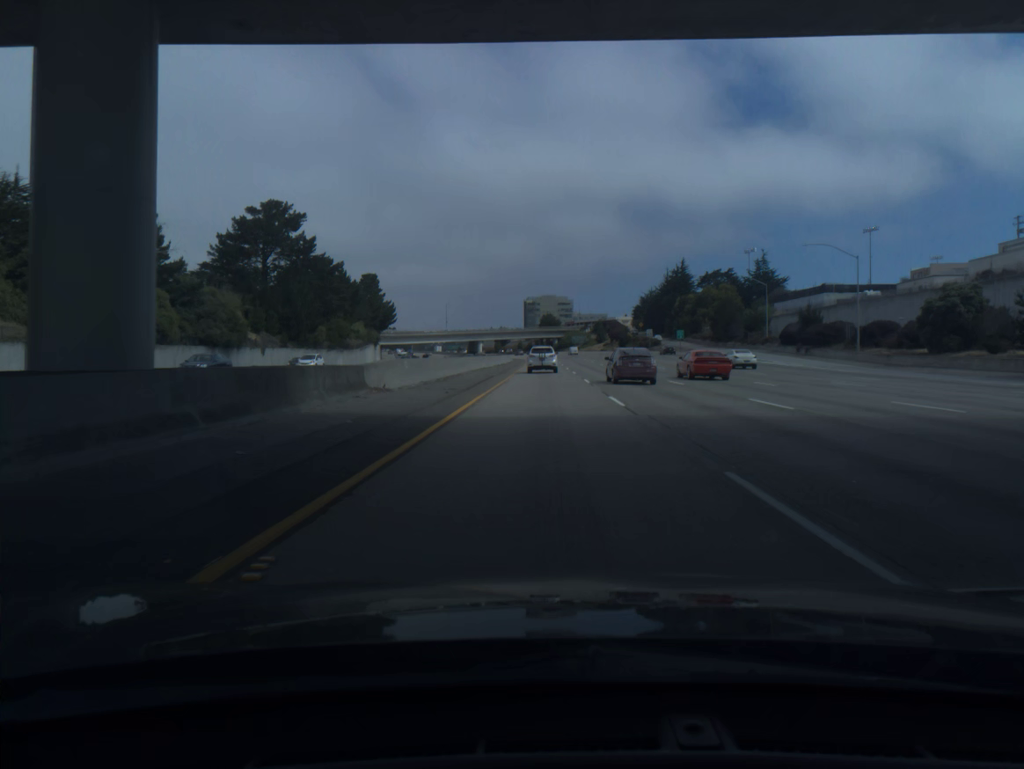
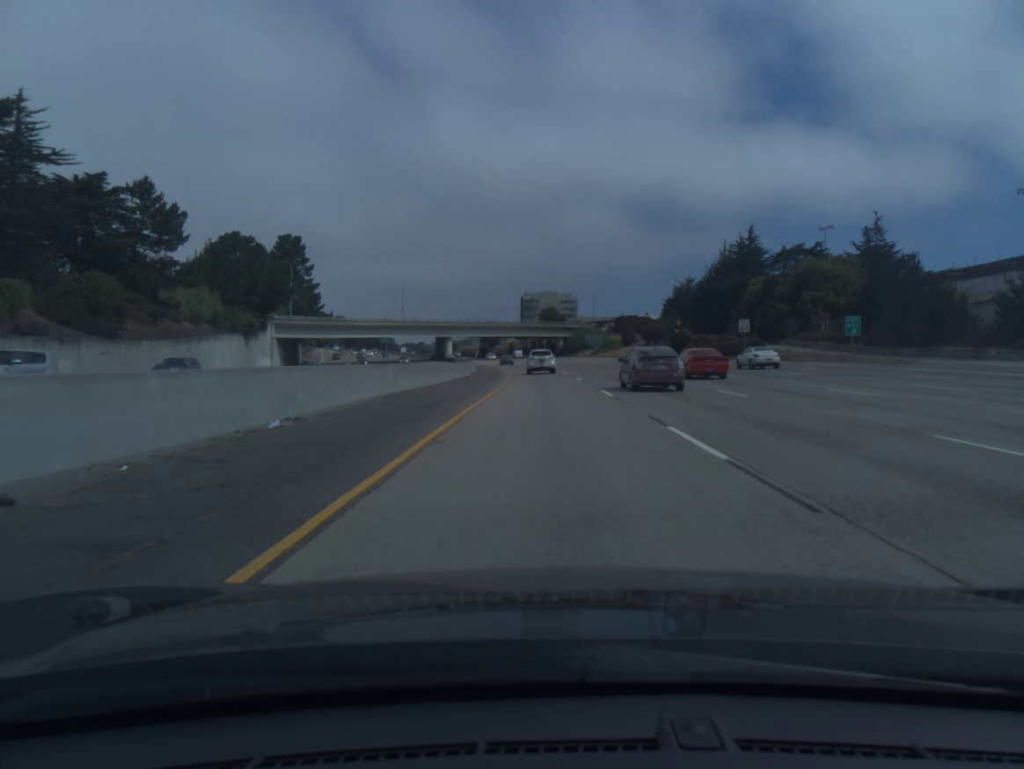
(-0.1, +80.7) m; 0°
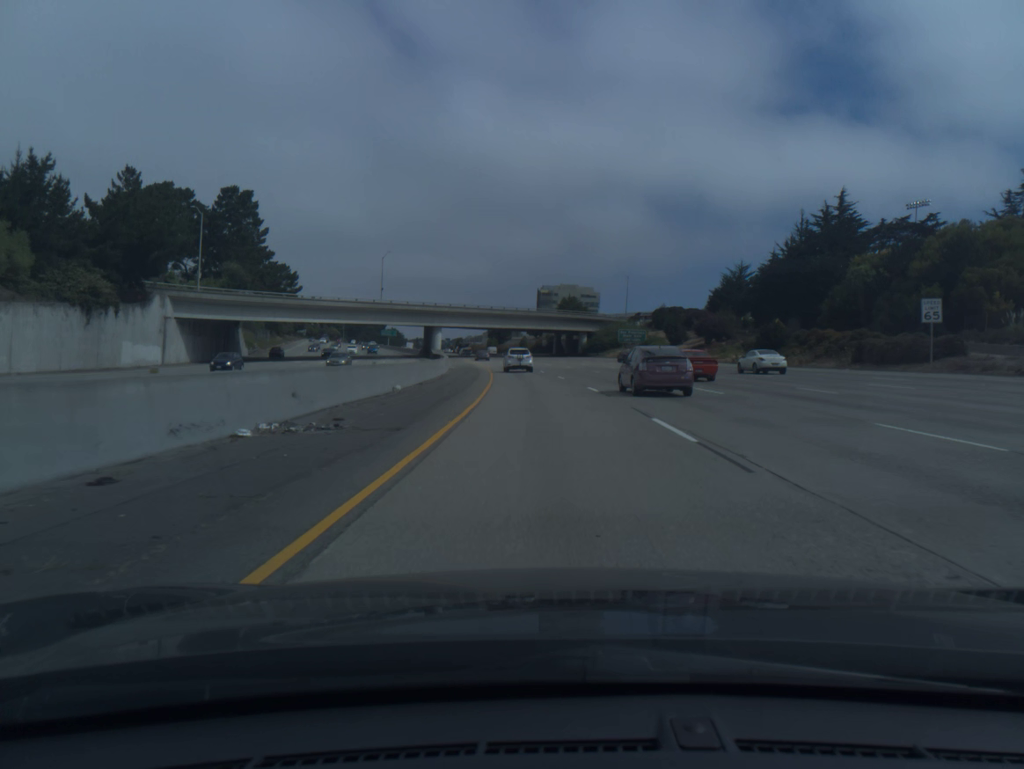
(-0.3, +40.4) m; -1°
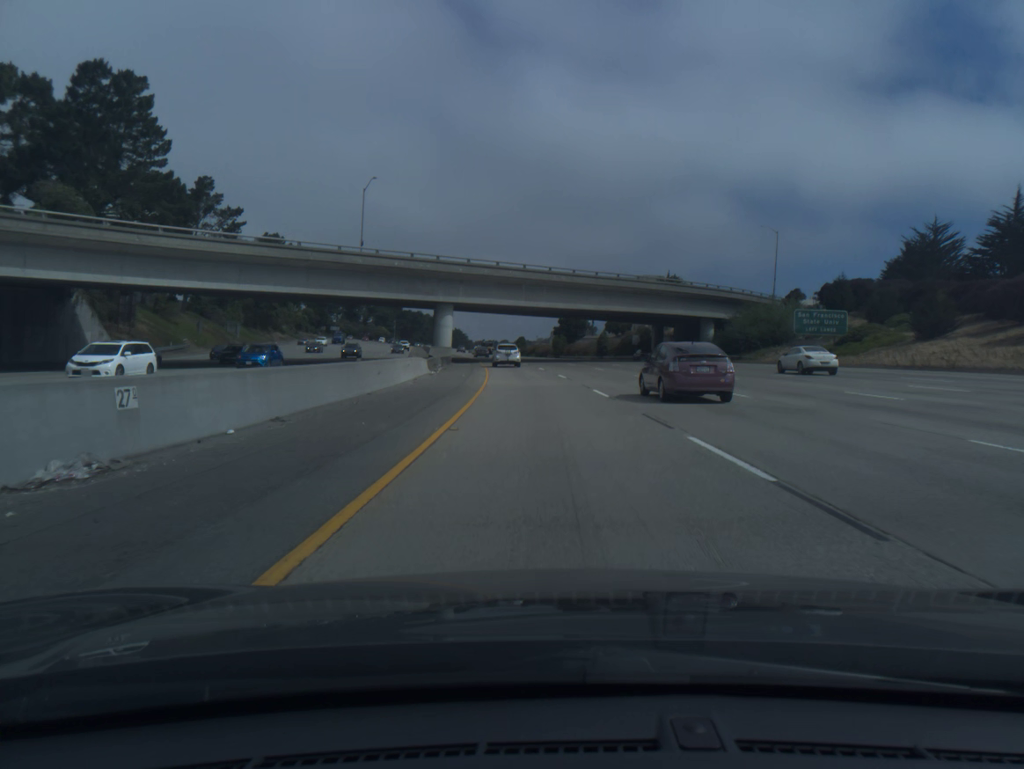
(-2.4, +60.2) m; -5°
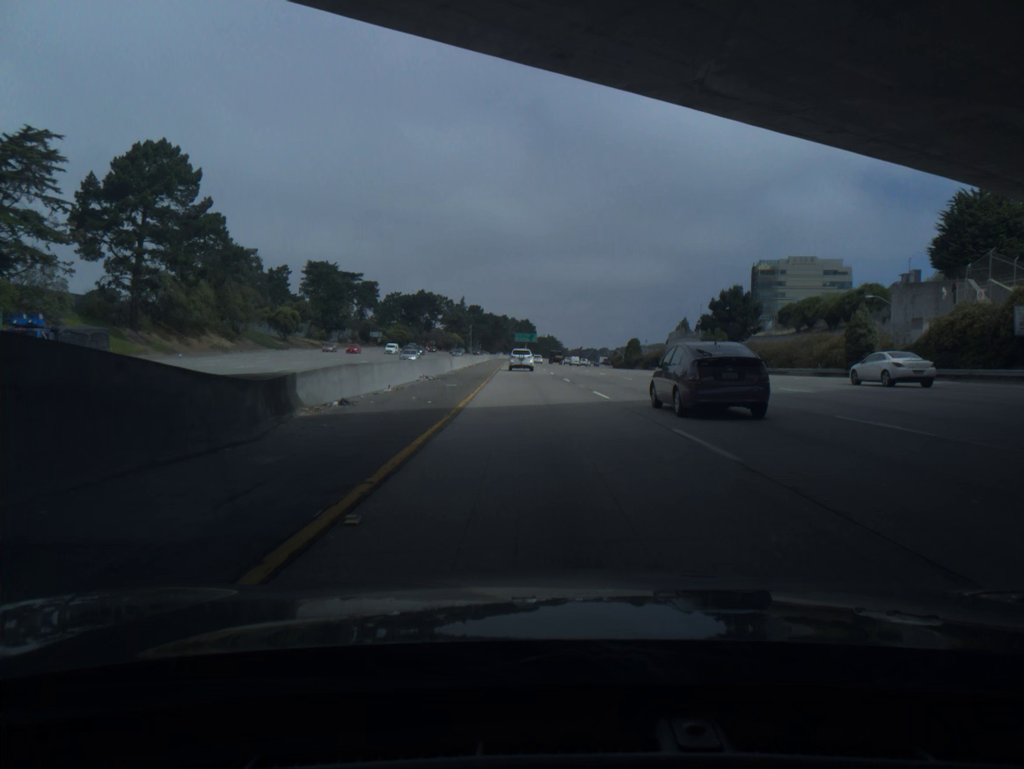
(-5.1, +79.1) m; -7°
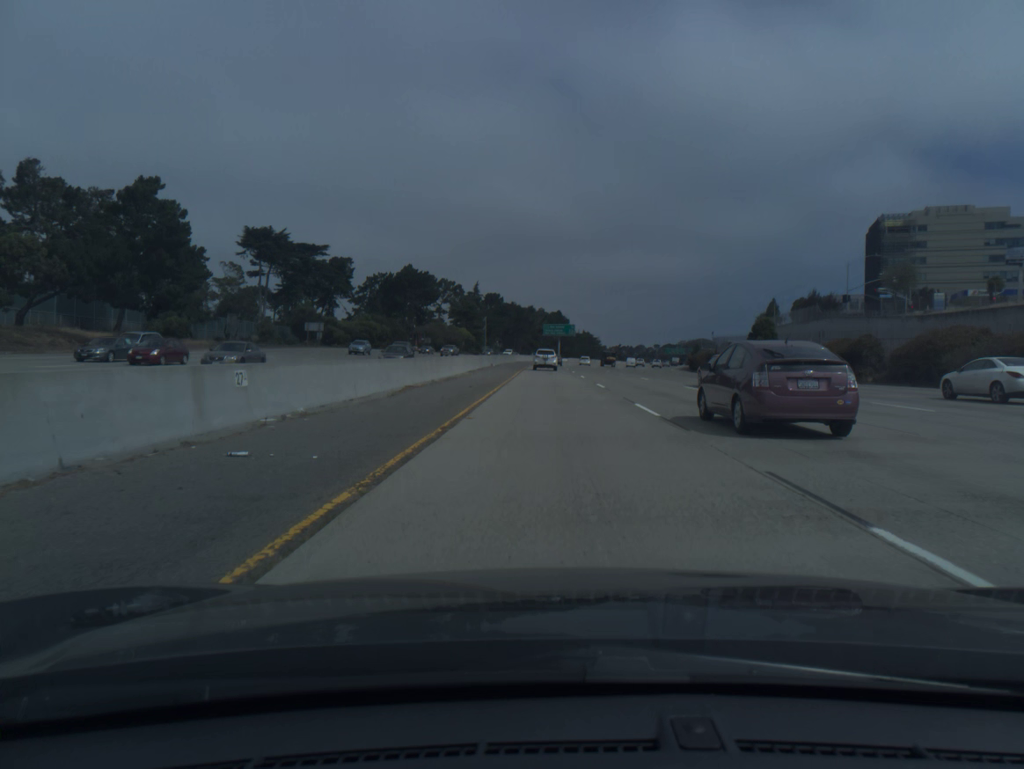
(-2.5, +78.7) m; -2°
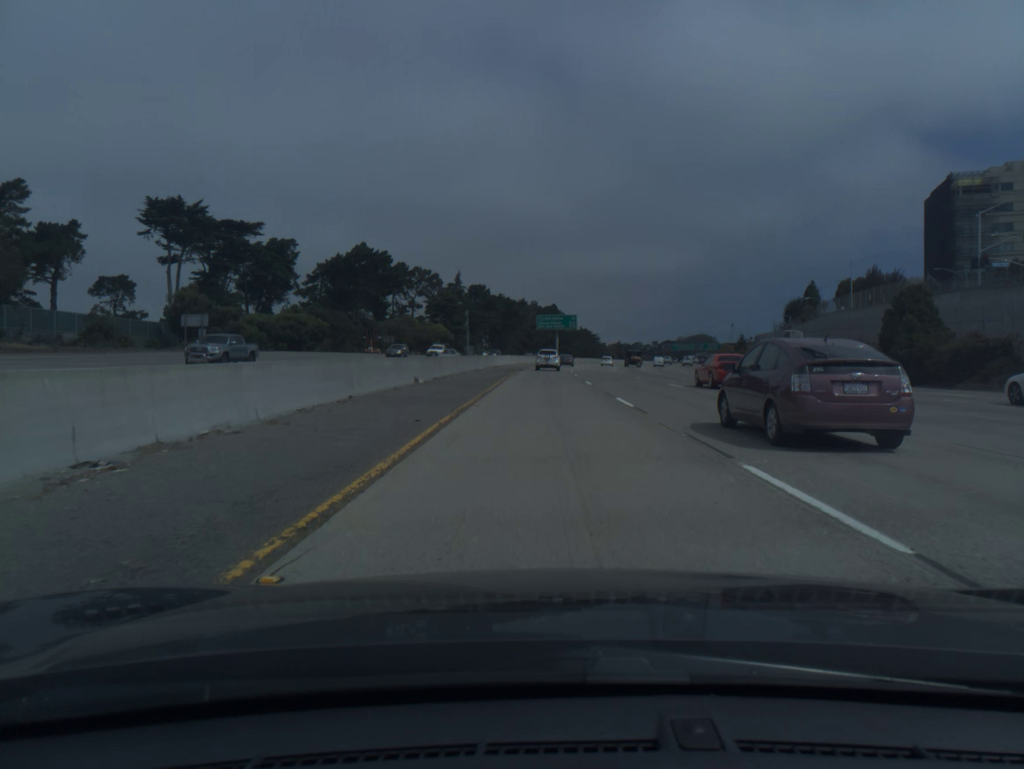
(+0.1, +39.5) m; 0°
